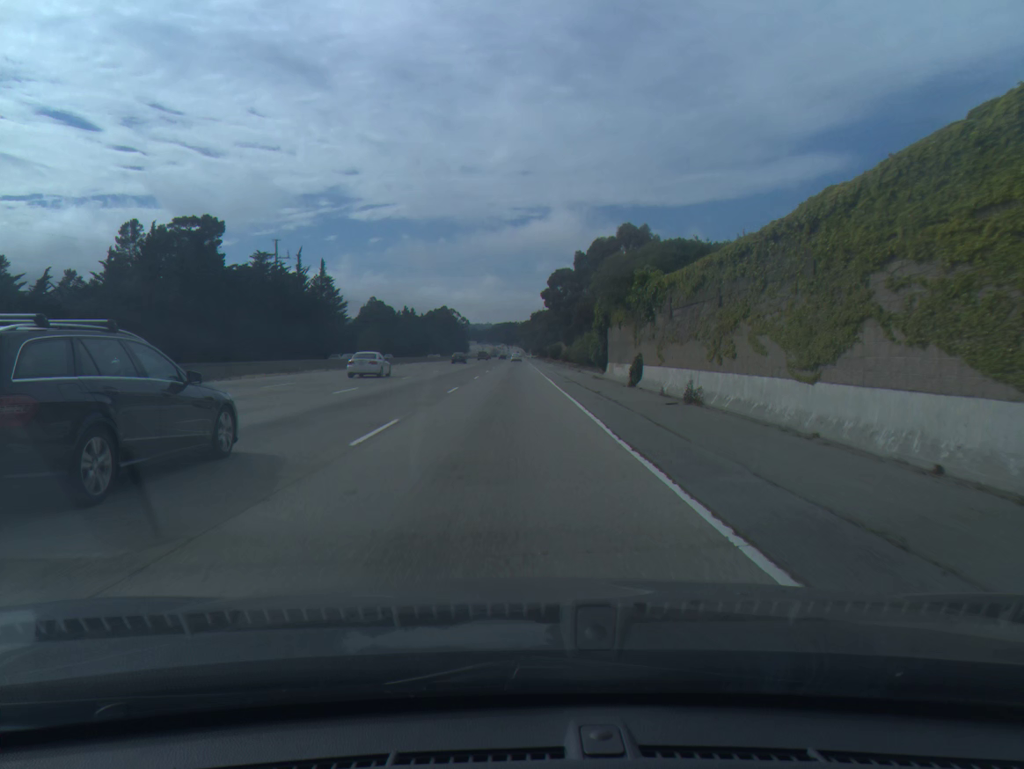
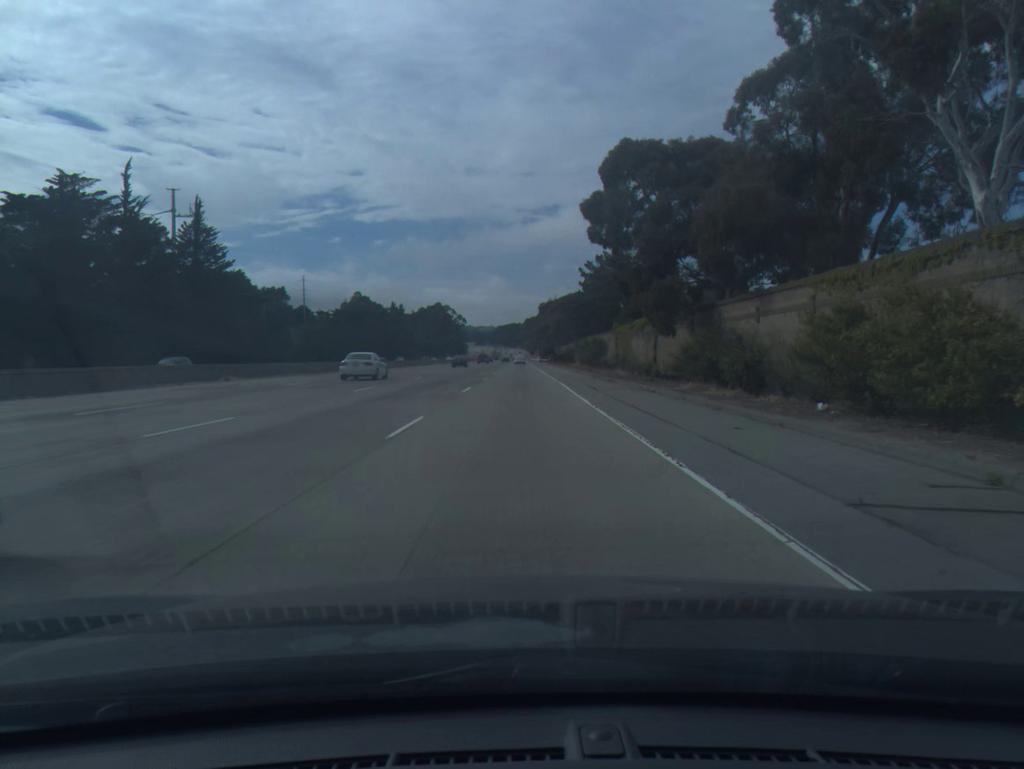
(-0.3, +71.7) m; 0°
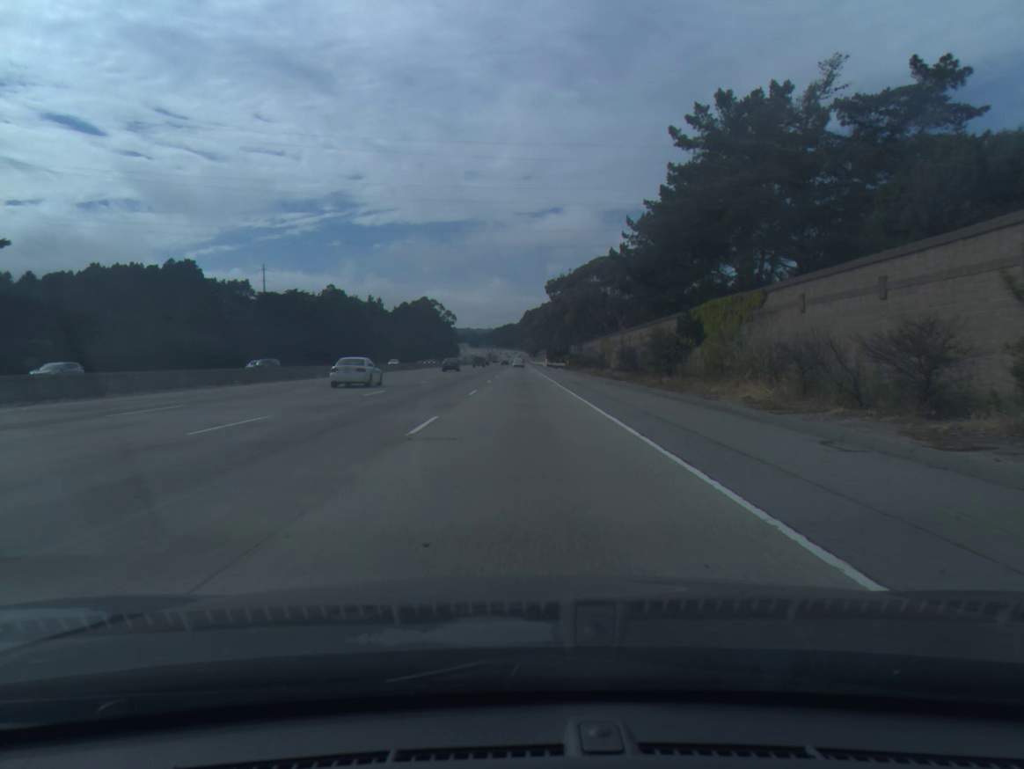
(+0.1, +71.8) m; 0°
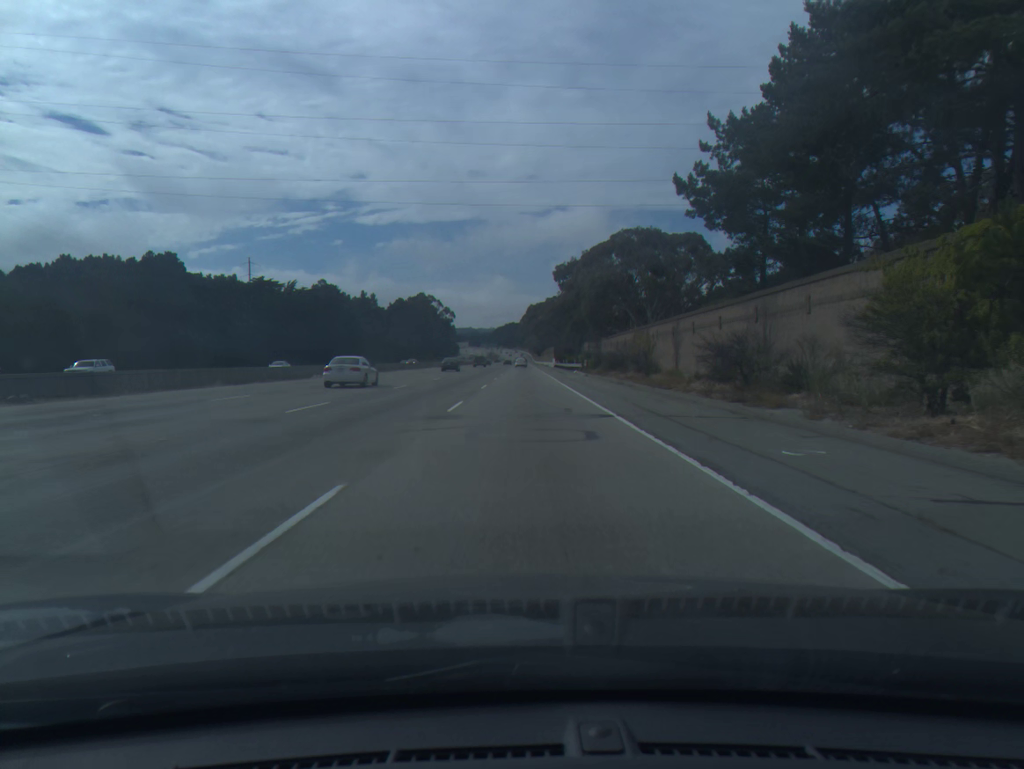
(-0.1, +24.3) m; 0°
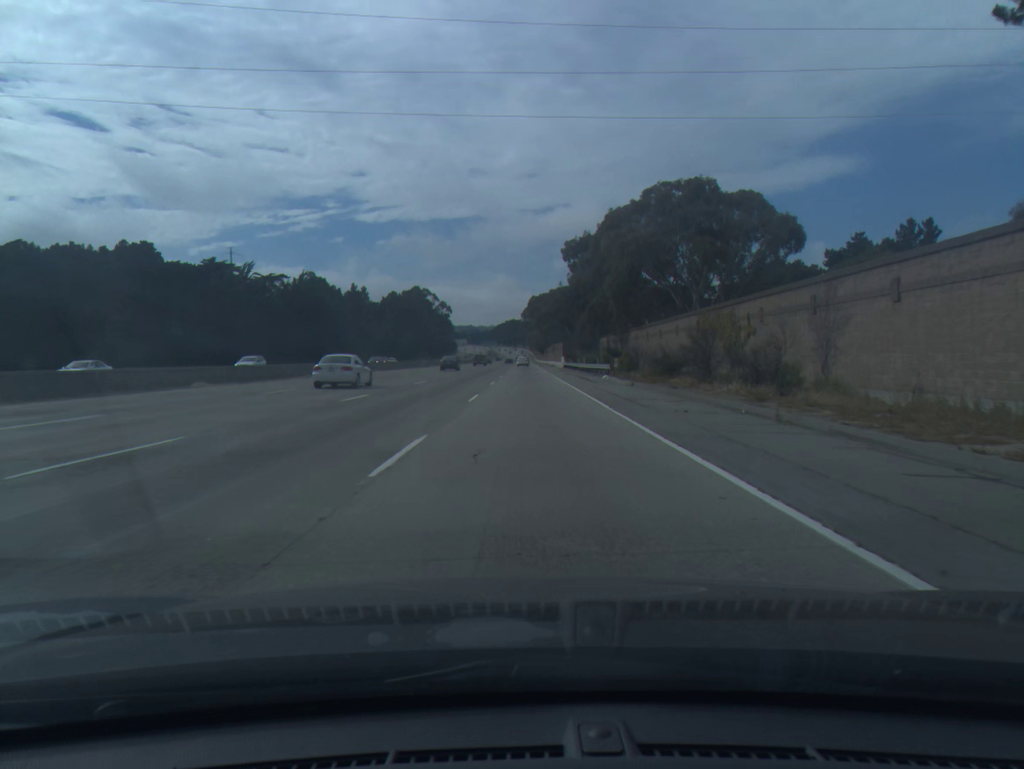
(0.0, +24.5) m; 0°
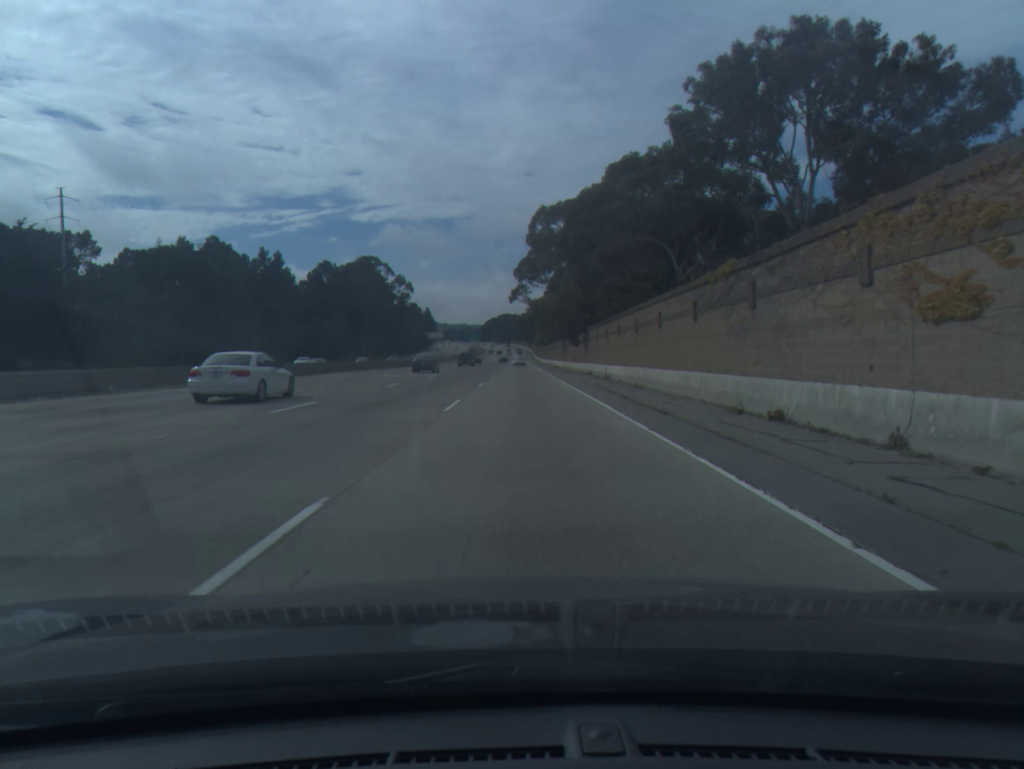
(+0.8, +122.6) m; 0°
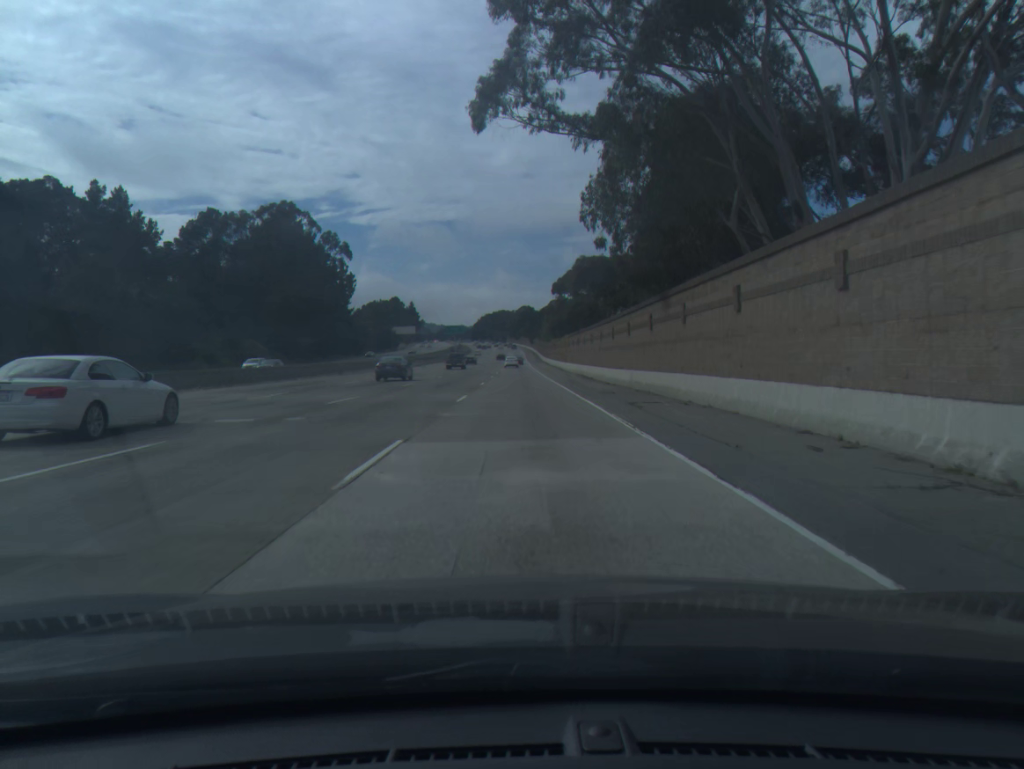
(+0.3, +97.2) m; 0°
